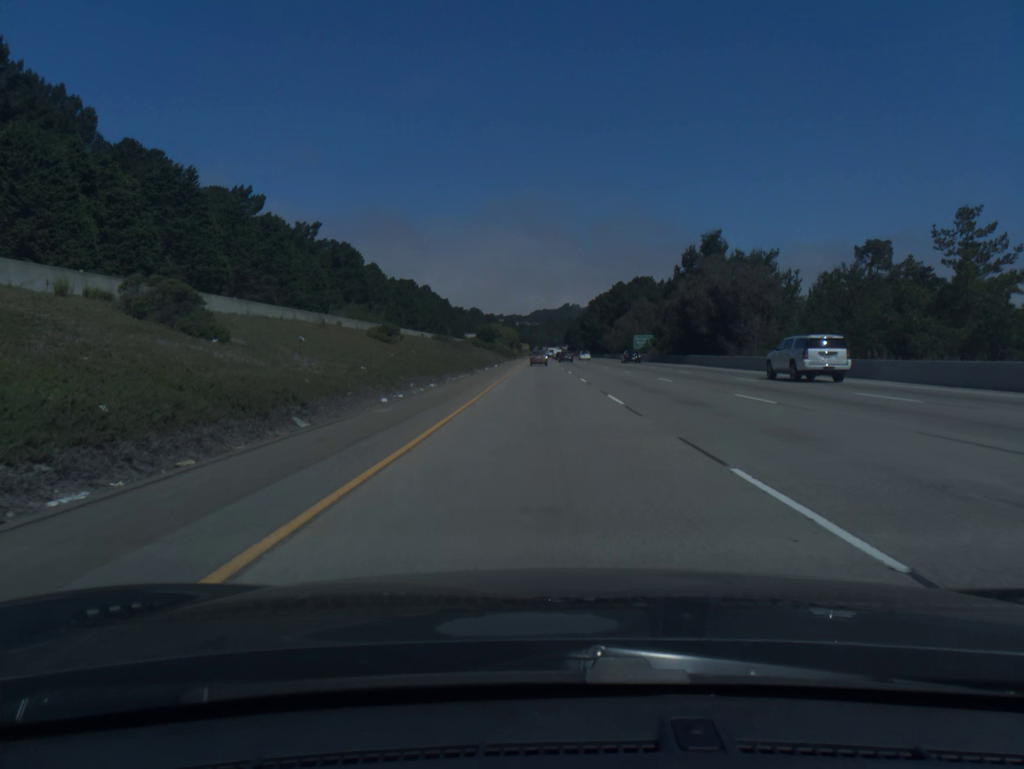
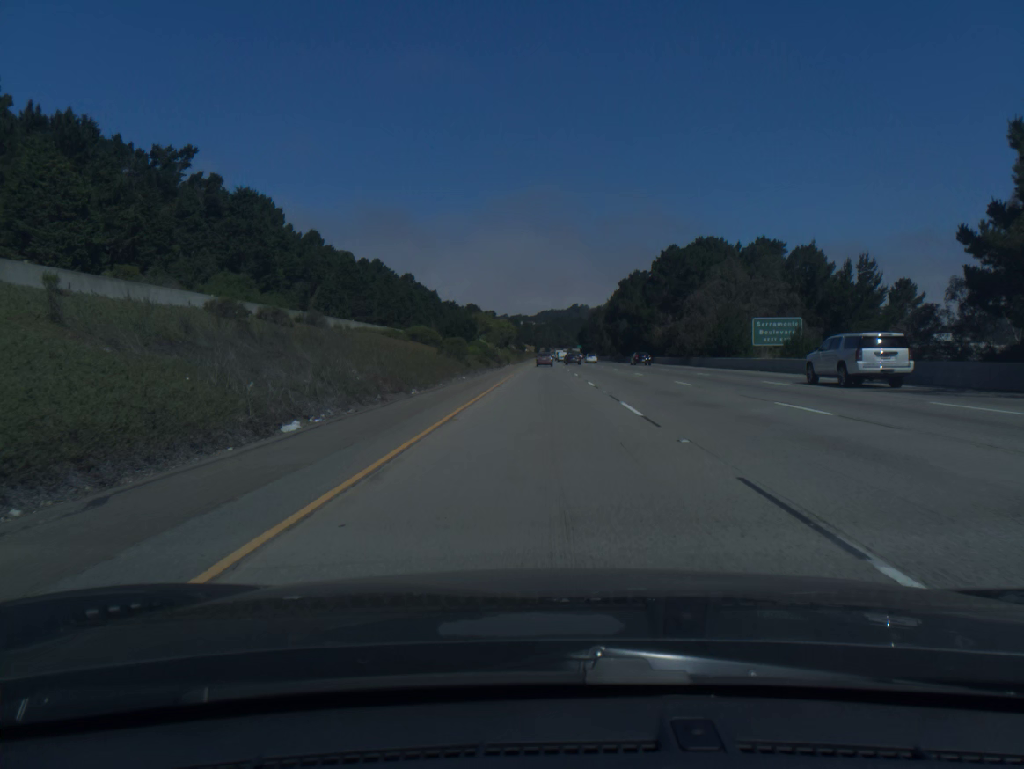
(-0.2, +76.7) m; 0°
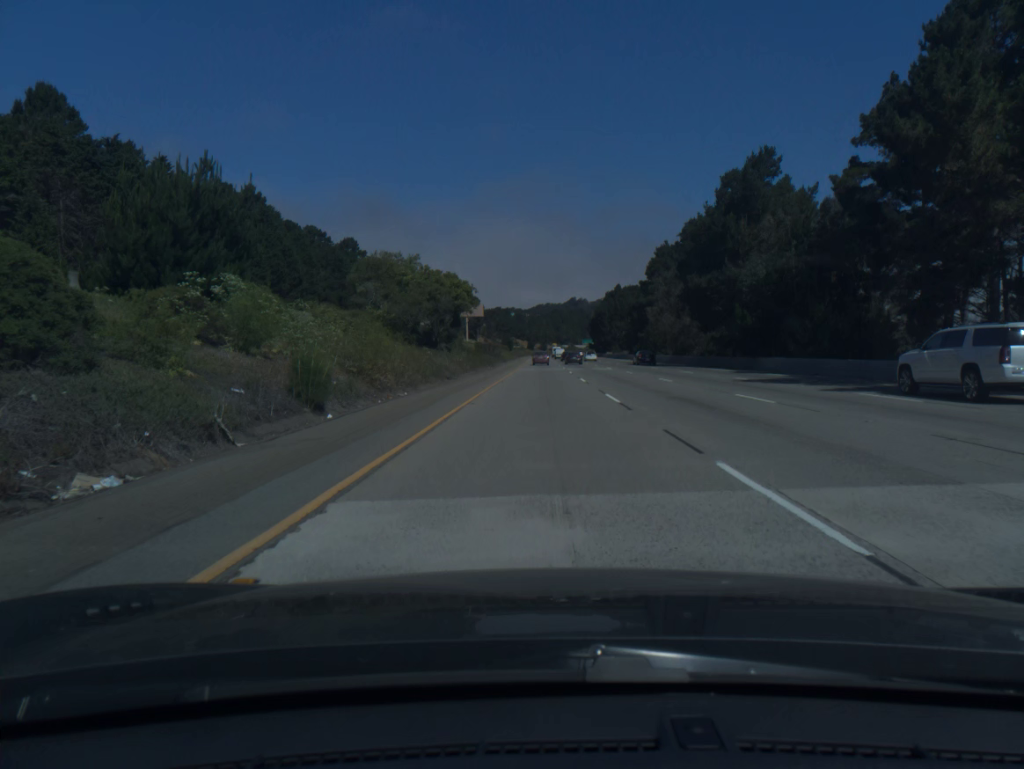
(+0.2, +98.1) m; 0°
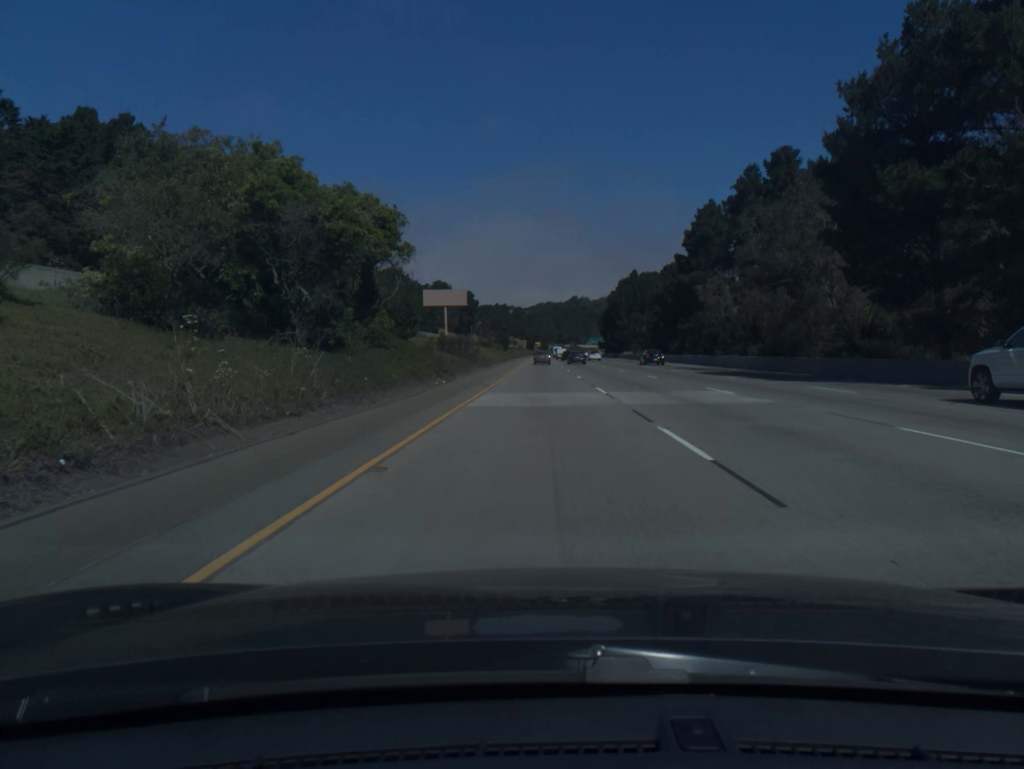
(0.0, +39.7) m; 0°
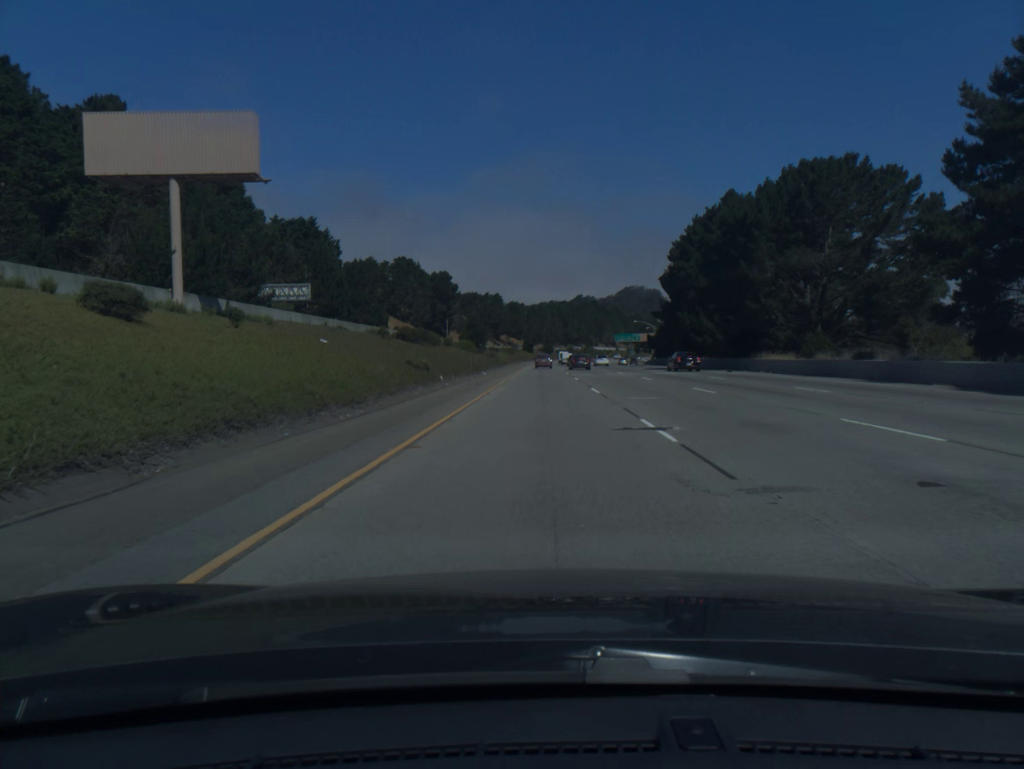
(-0.1, +100.1) m; 0°
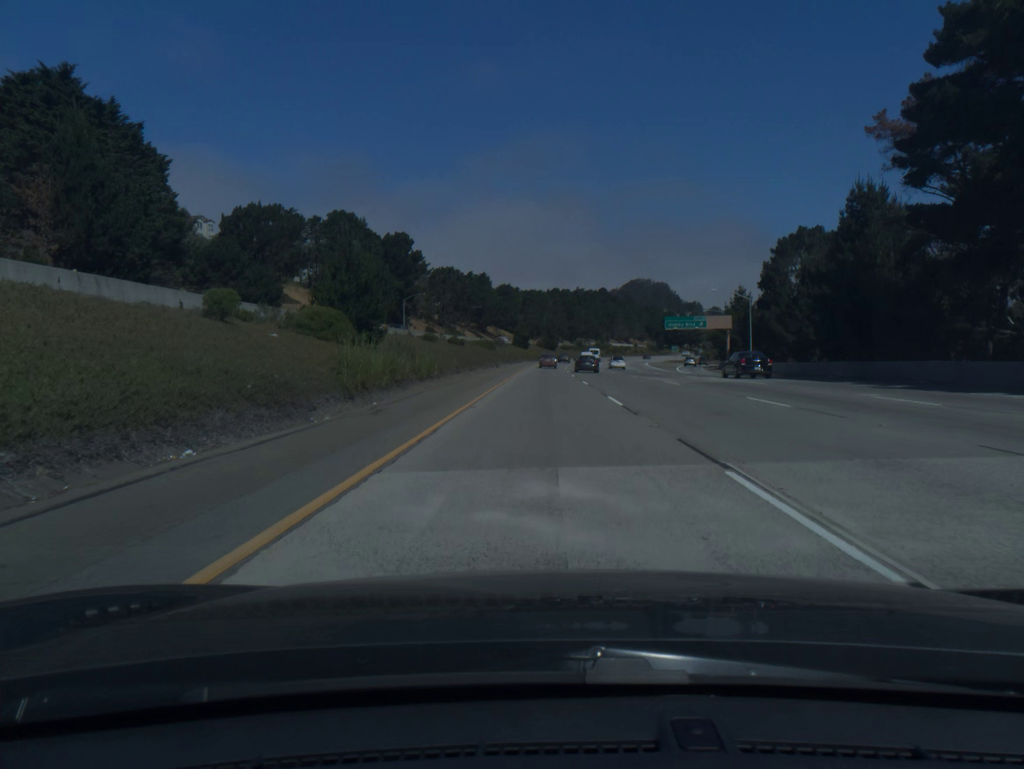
(-0.2, +80.1) m; 0°
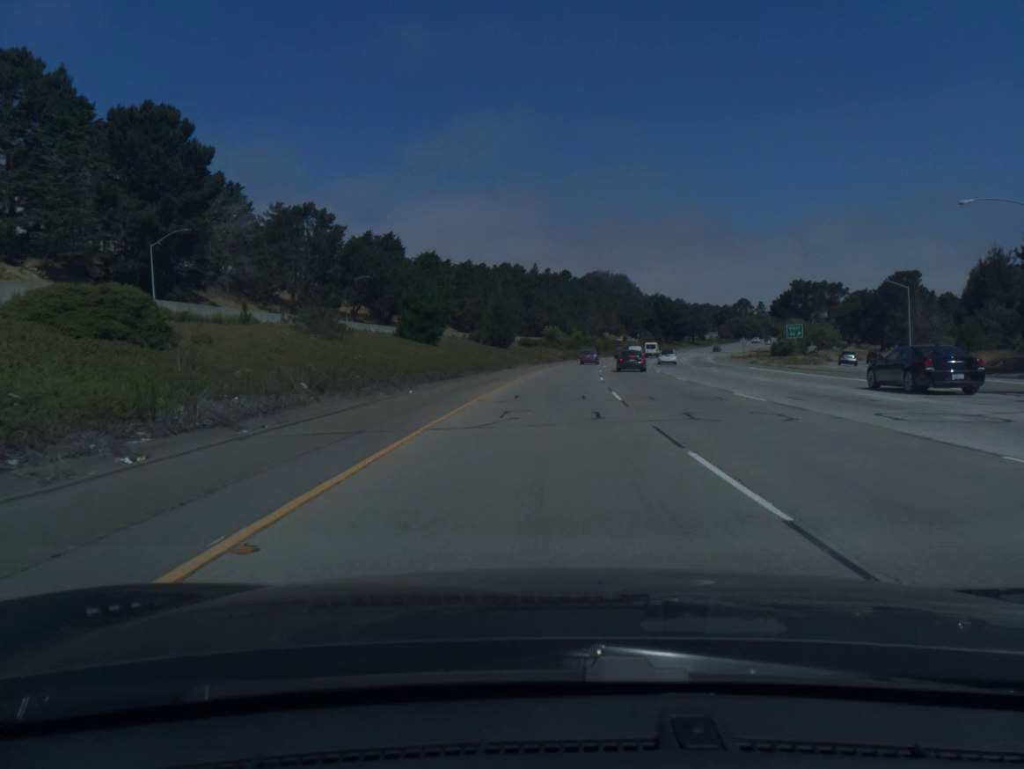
(+1.5, +100.4) m; +3°
